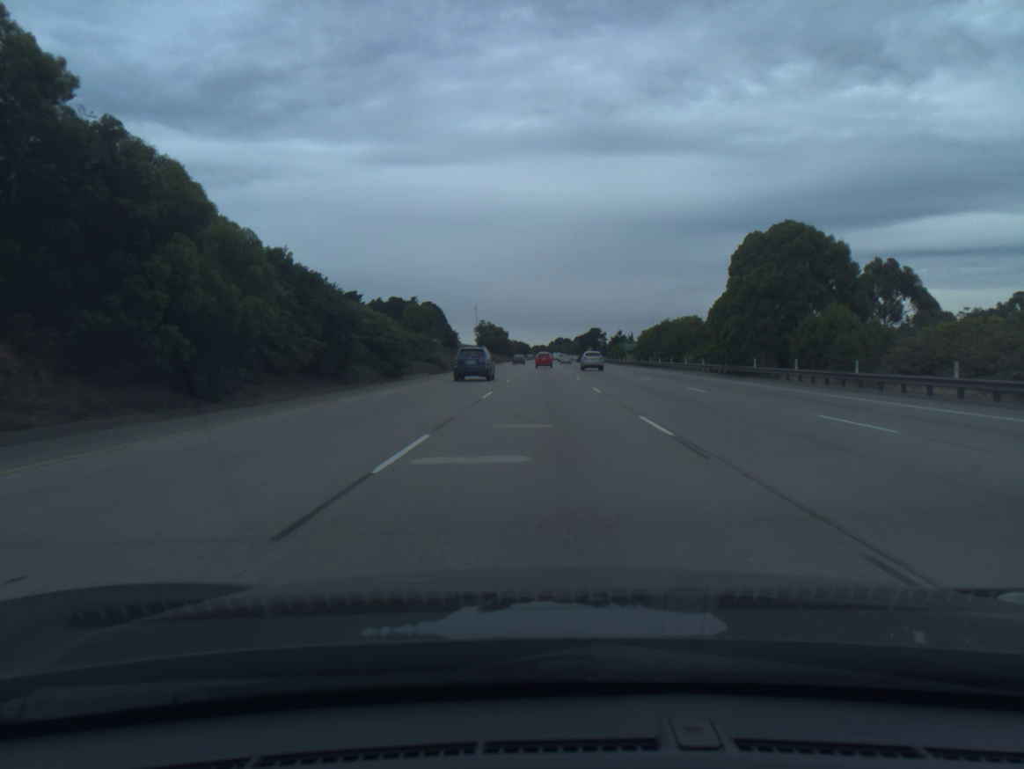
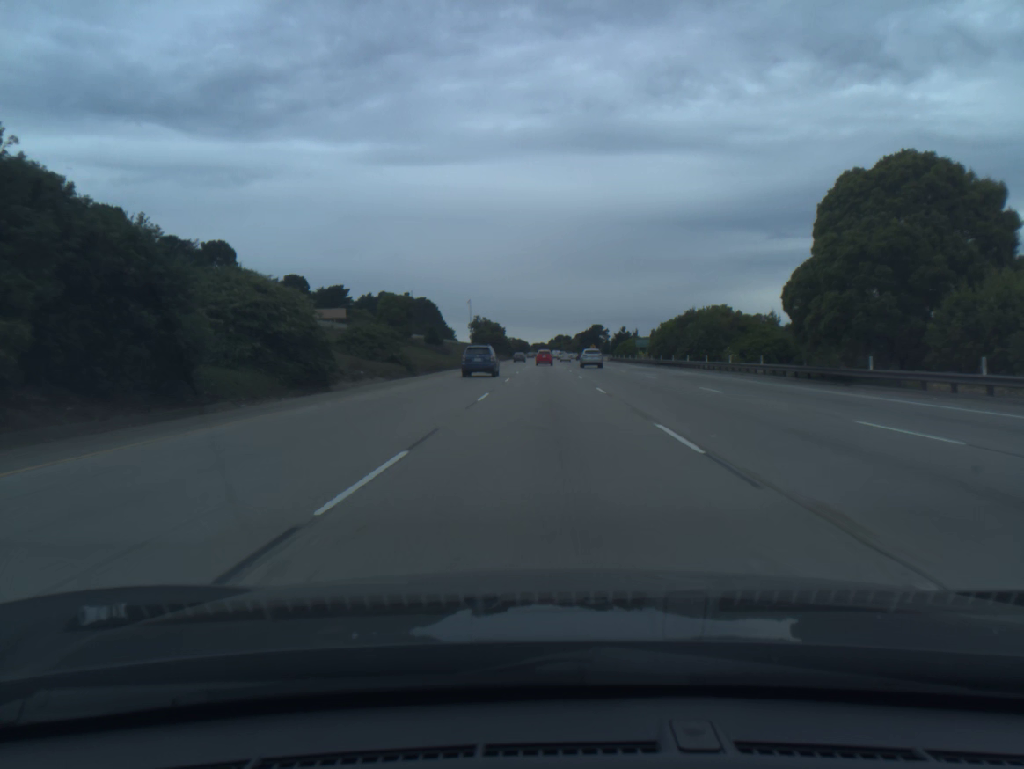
(0.0, +16.7) m; 0°
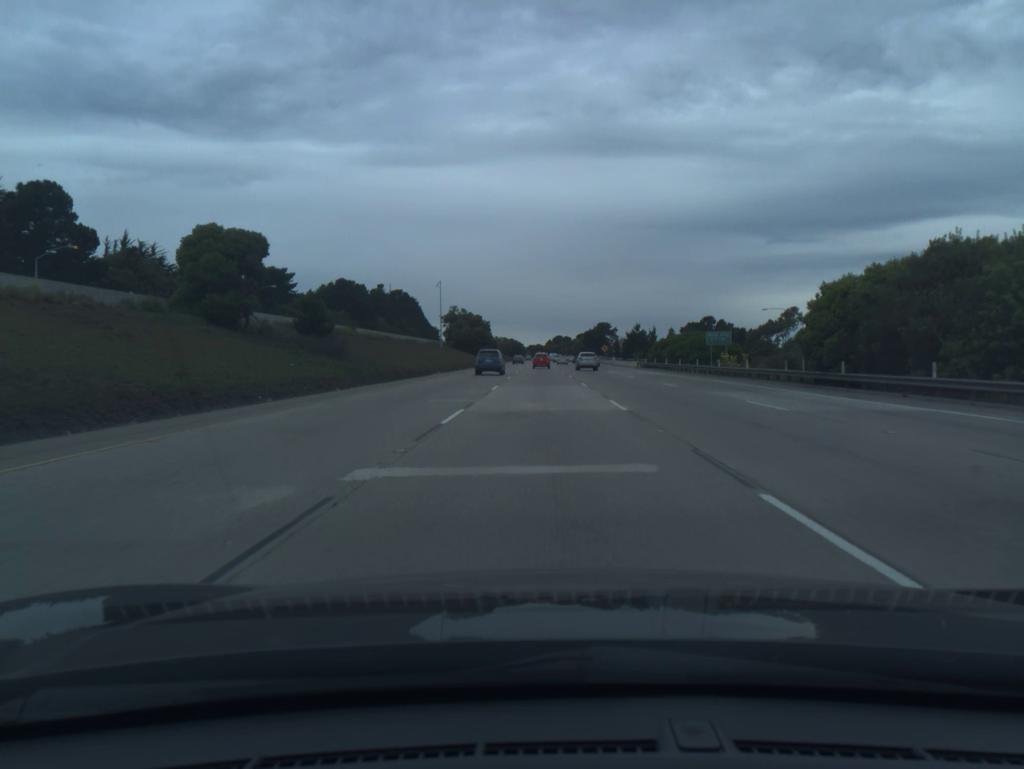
(+0.1, +50.8) m; 0°
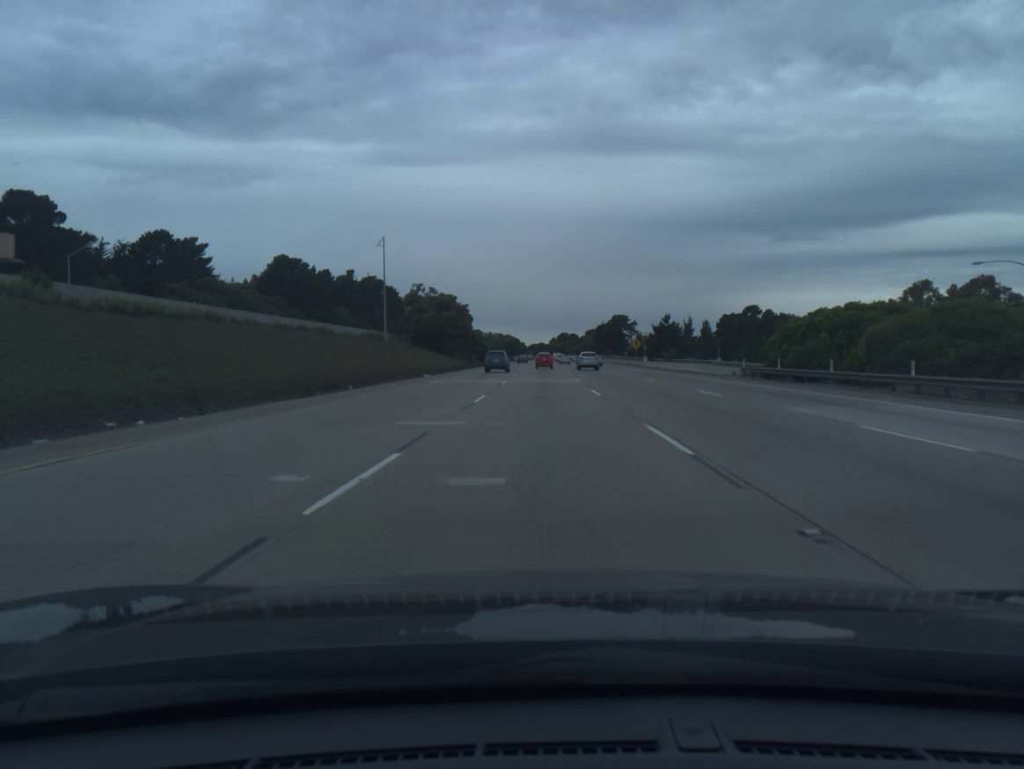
(-0.1, +51.6) m; 0°
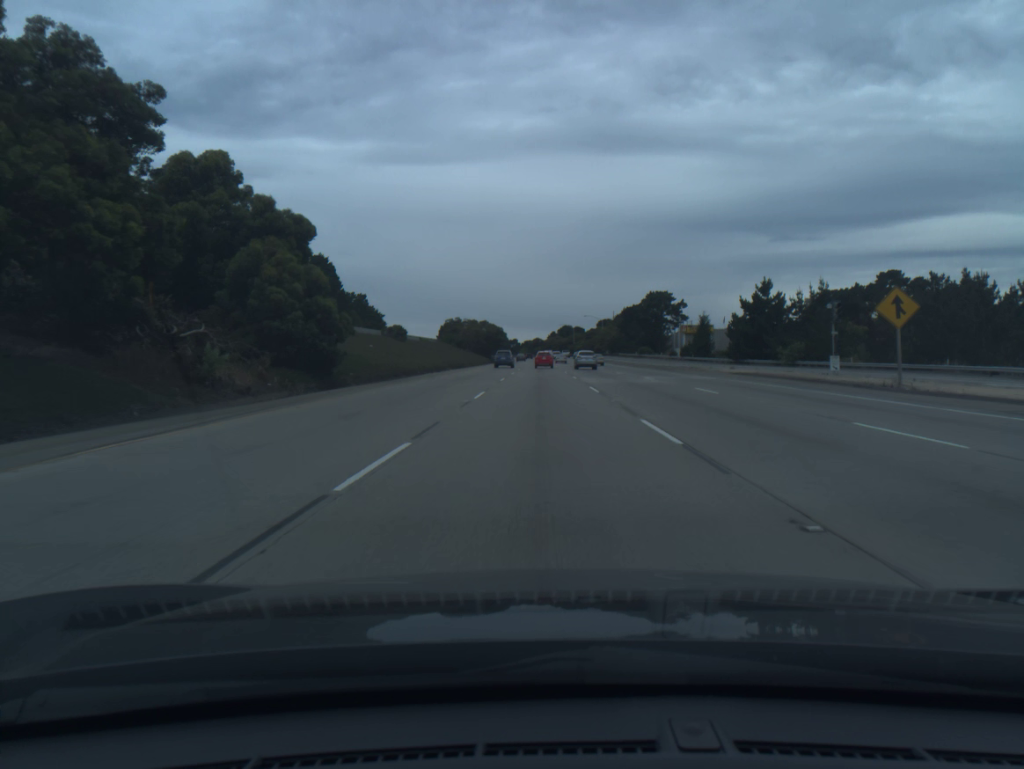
(0.0, +87.0) m; 0°
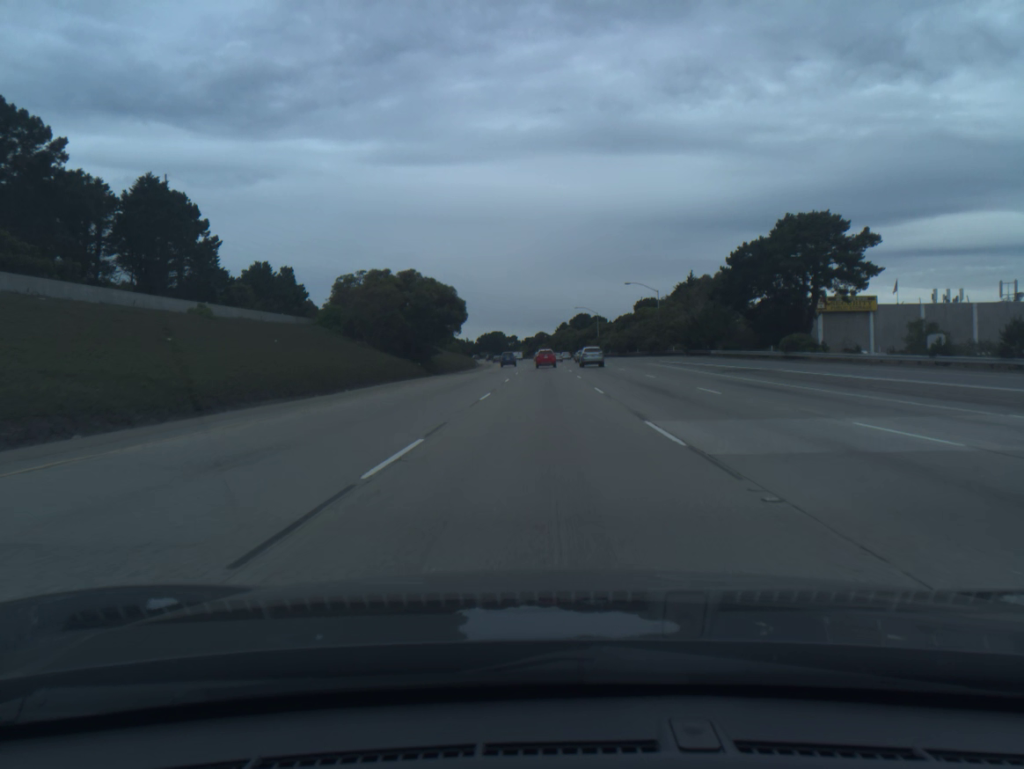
(-0.2, +87.0) m; 0°
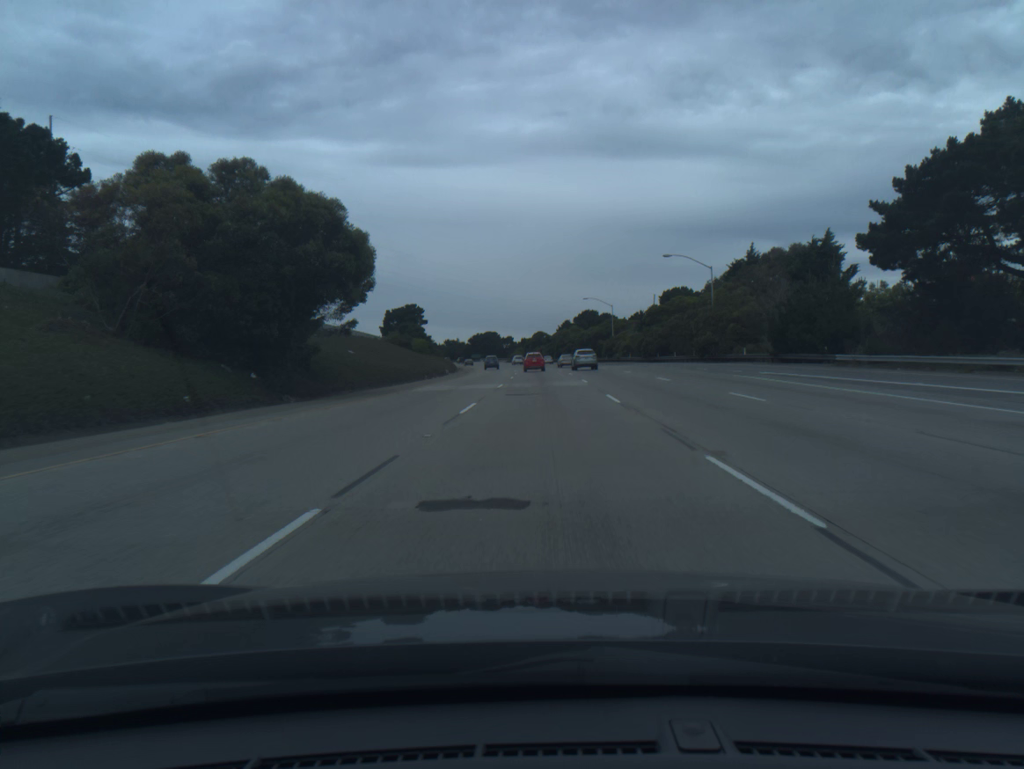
(0.0, +34.5) m; 0°
